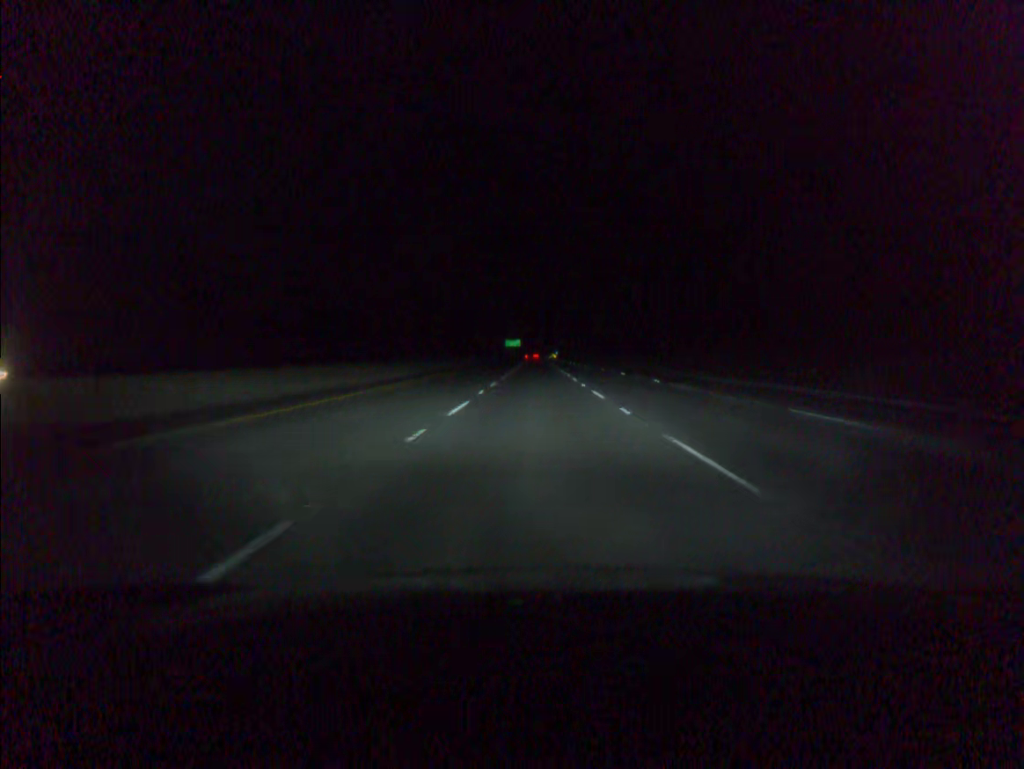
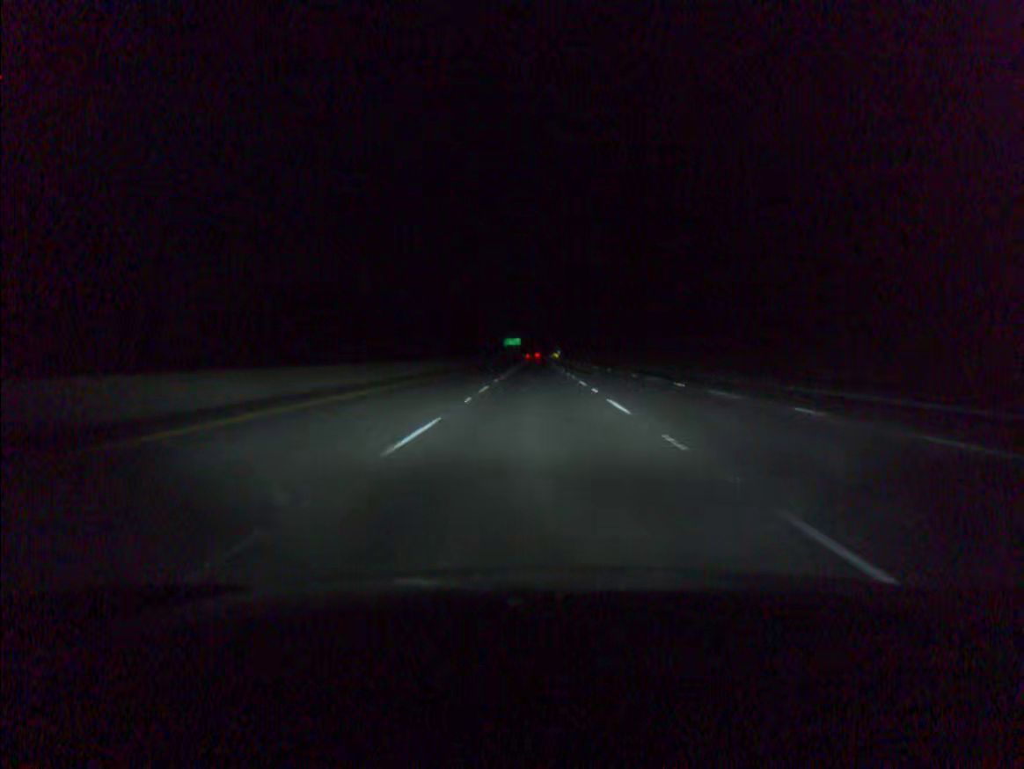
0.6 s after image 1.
(0.0, +20.5) m; 0°
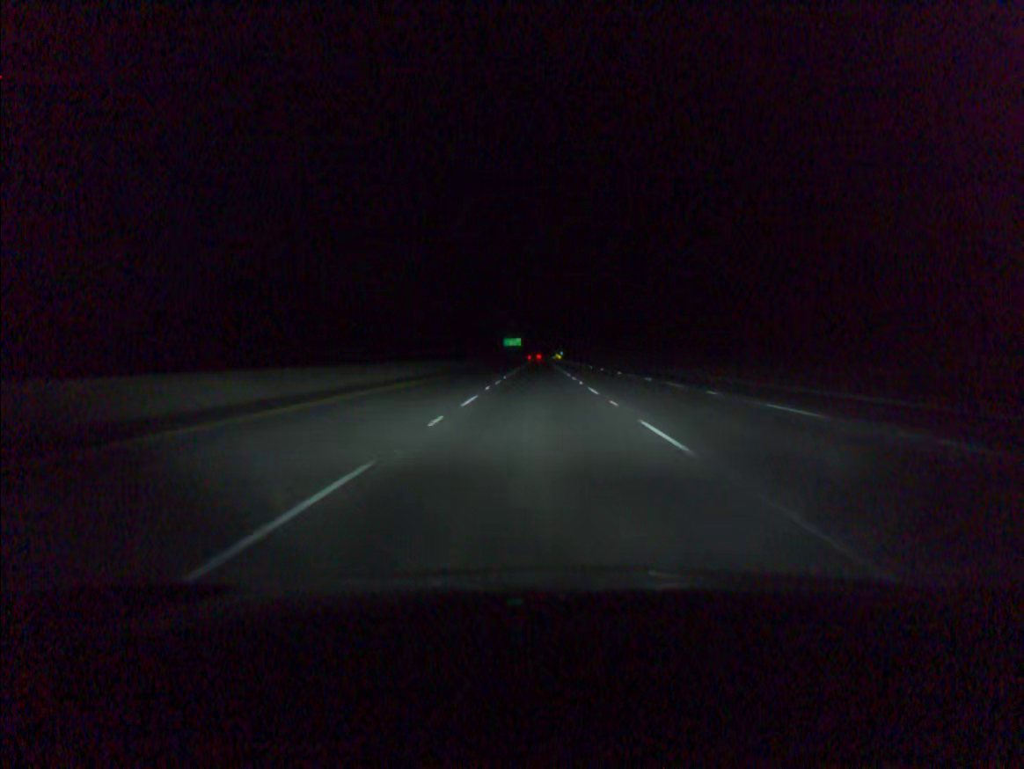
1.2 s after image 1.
(0.0, +20.5) m; 0°
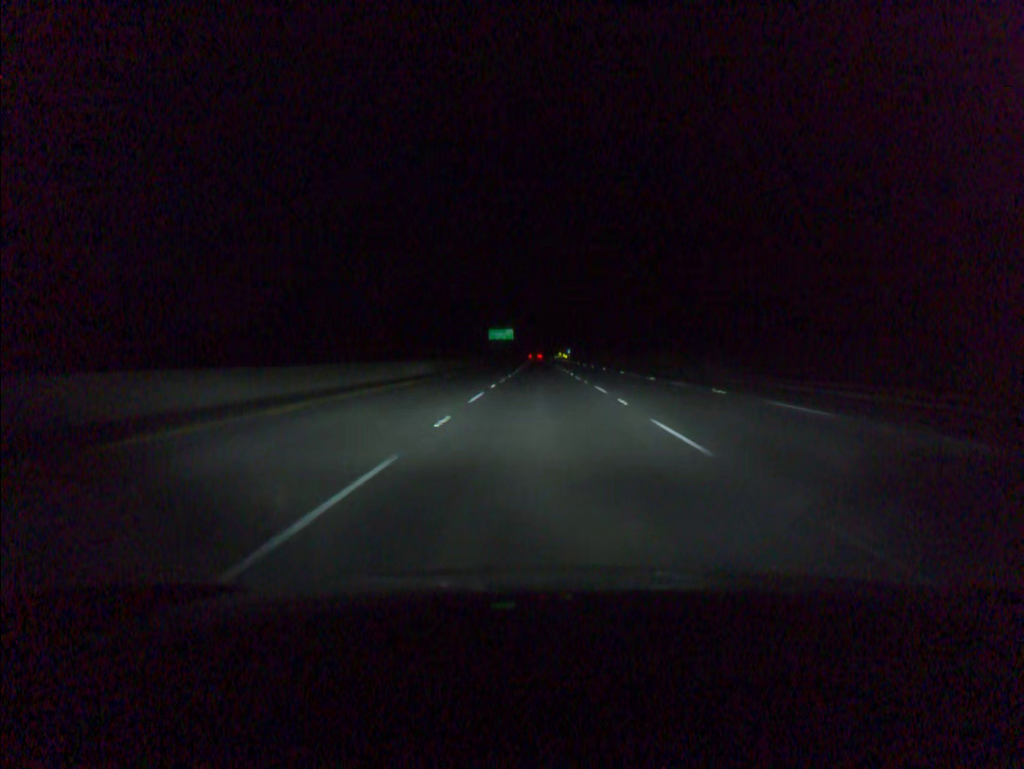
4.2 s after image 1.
(-0.2, +102.4) m; 0°
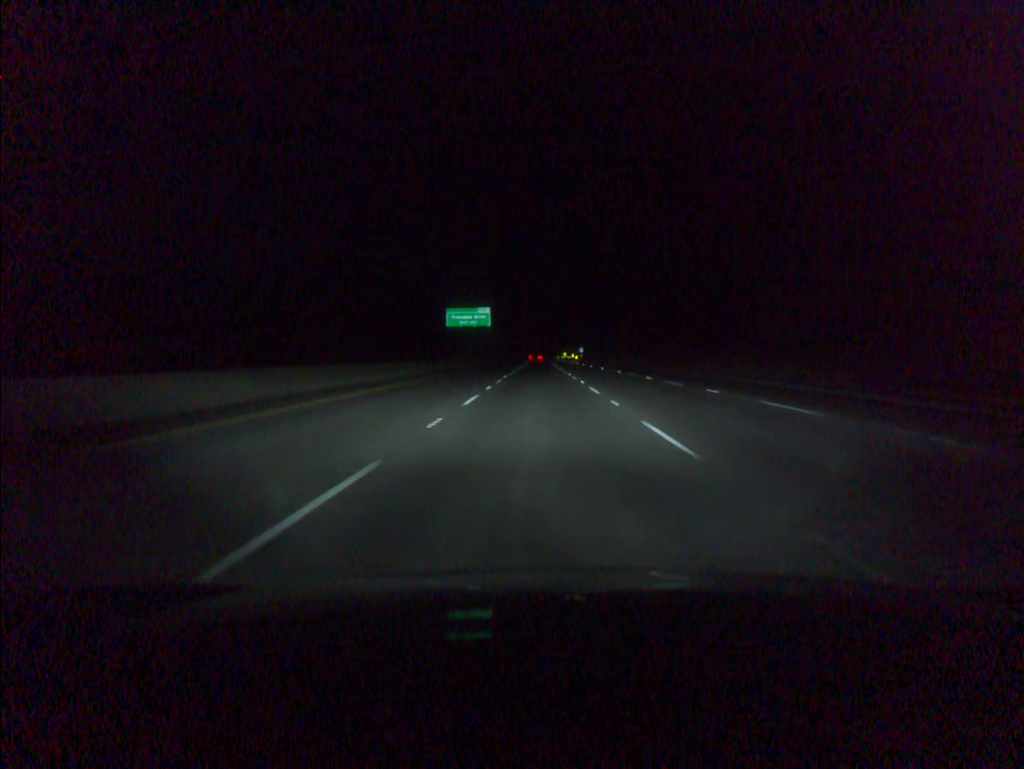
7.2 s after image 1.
(+0.3, +102.1) m; 0°
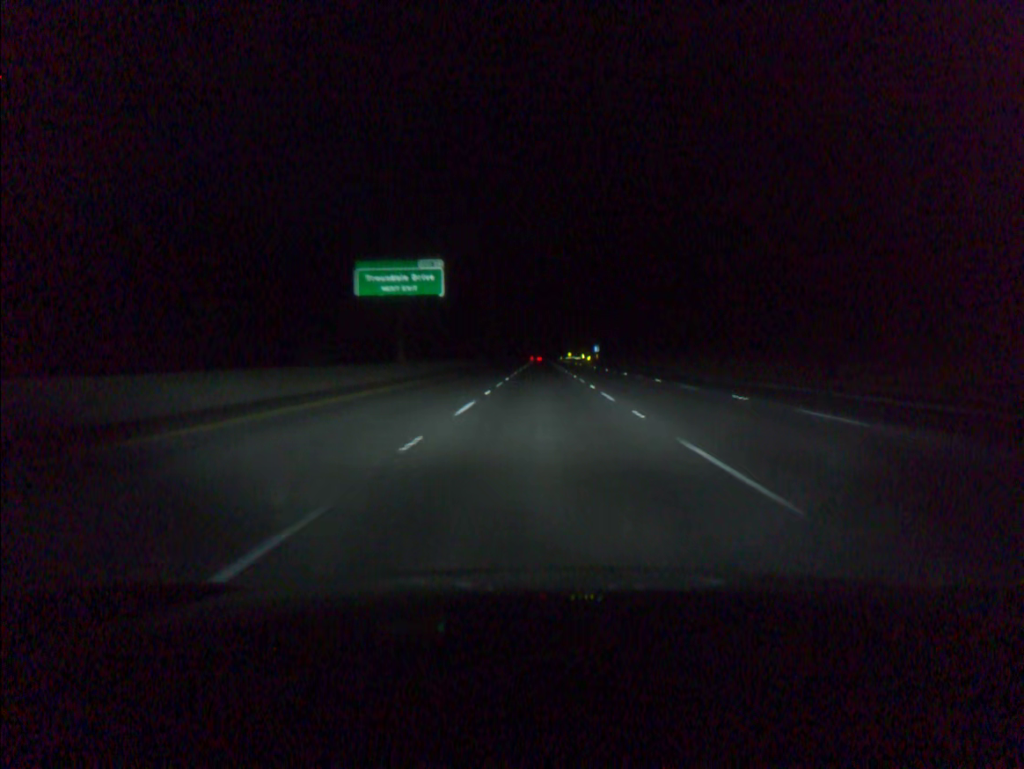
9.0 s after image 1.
(-0.1, +61.3) m; 0°
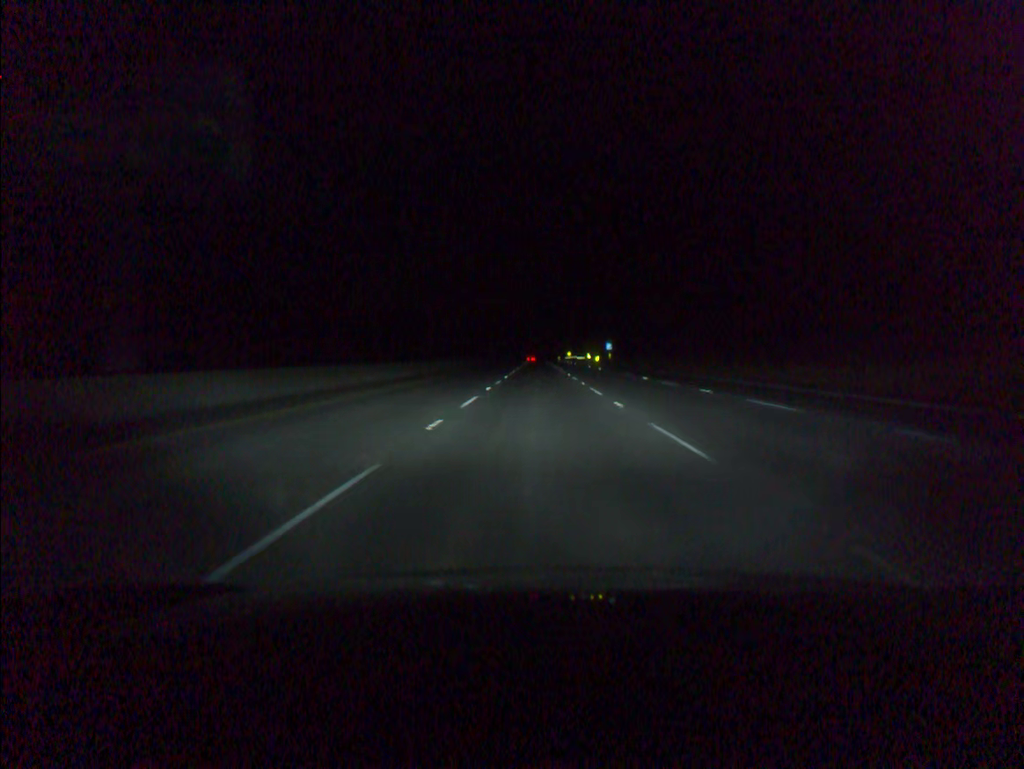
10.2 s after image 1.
(+0.1, +40.9) m; 0°
